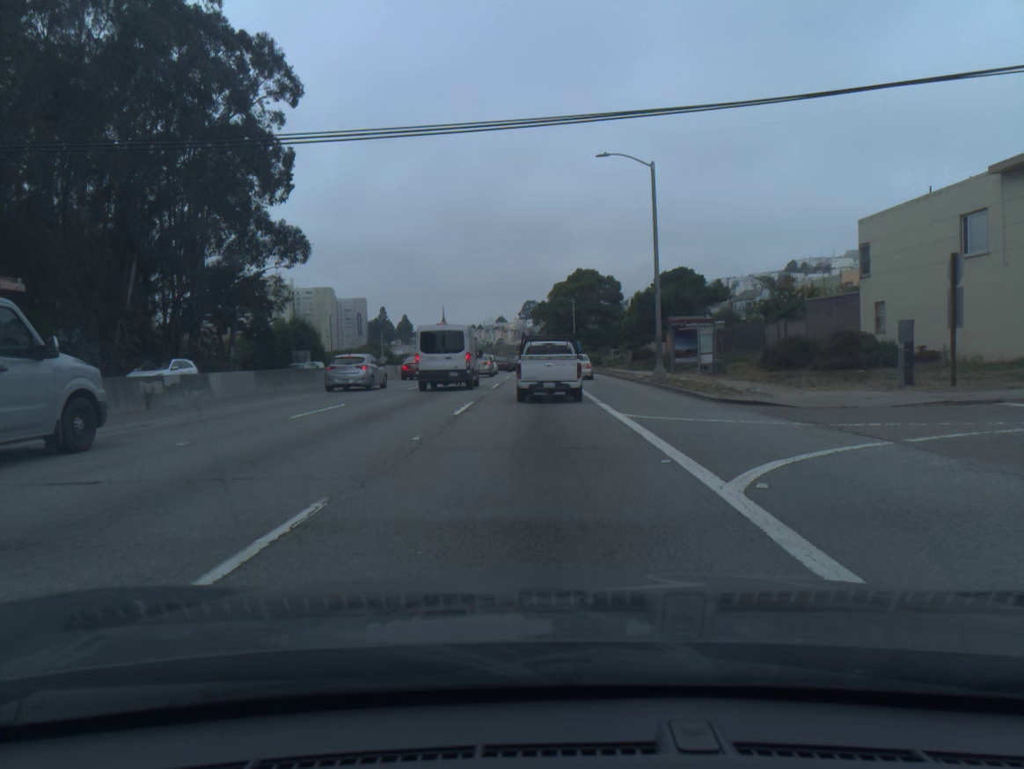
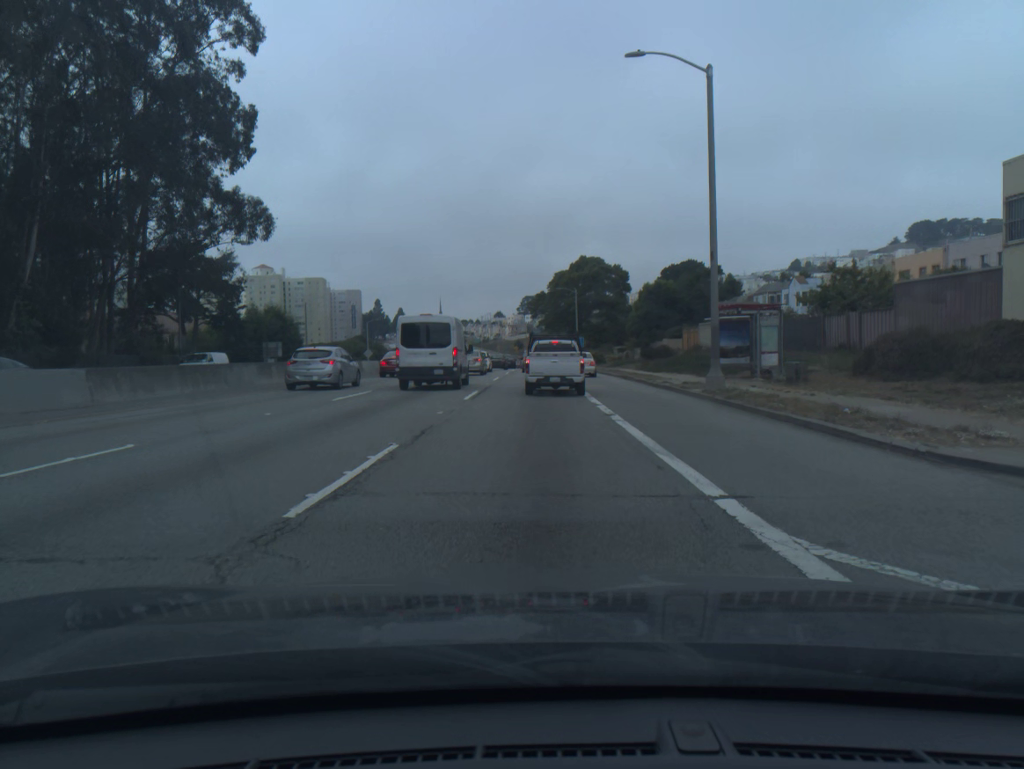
(-0.1, +10.8) m; 0°
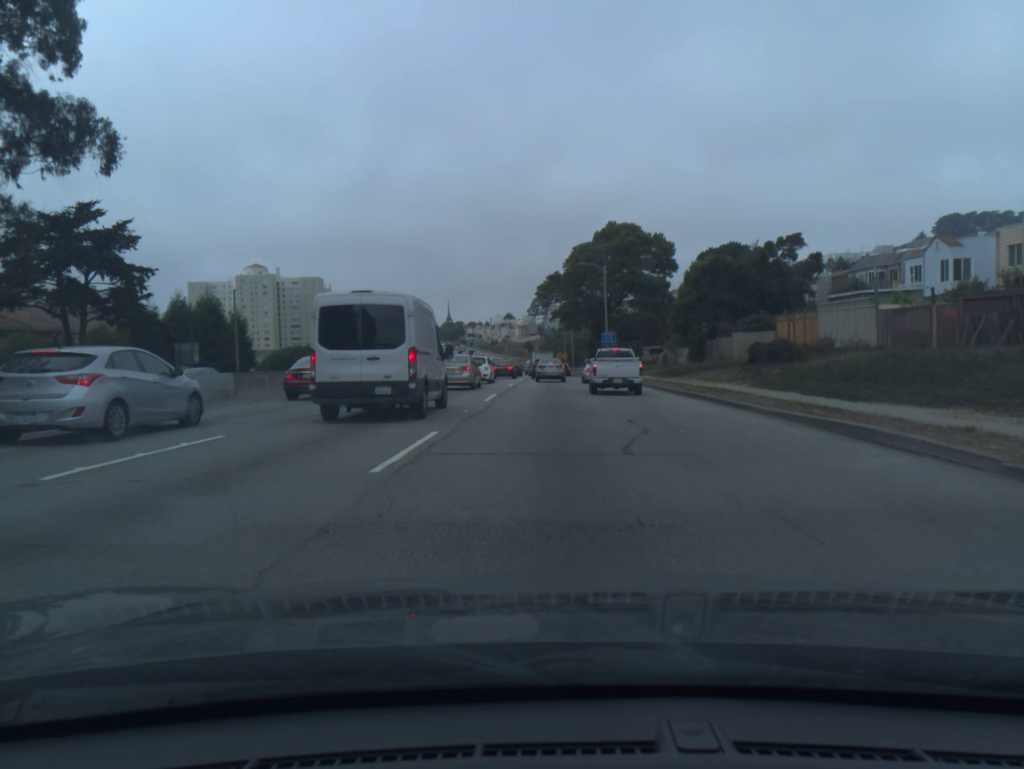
(-0.2, +27.3) m; -1°
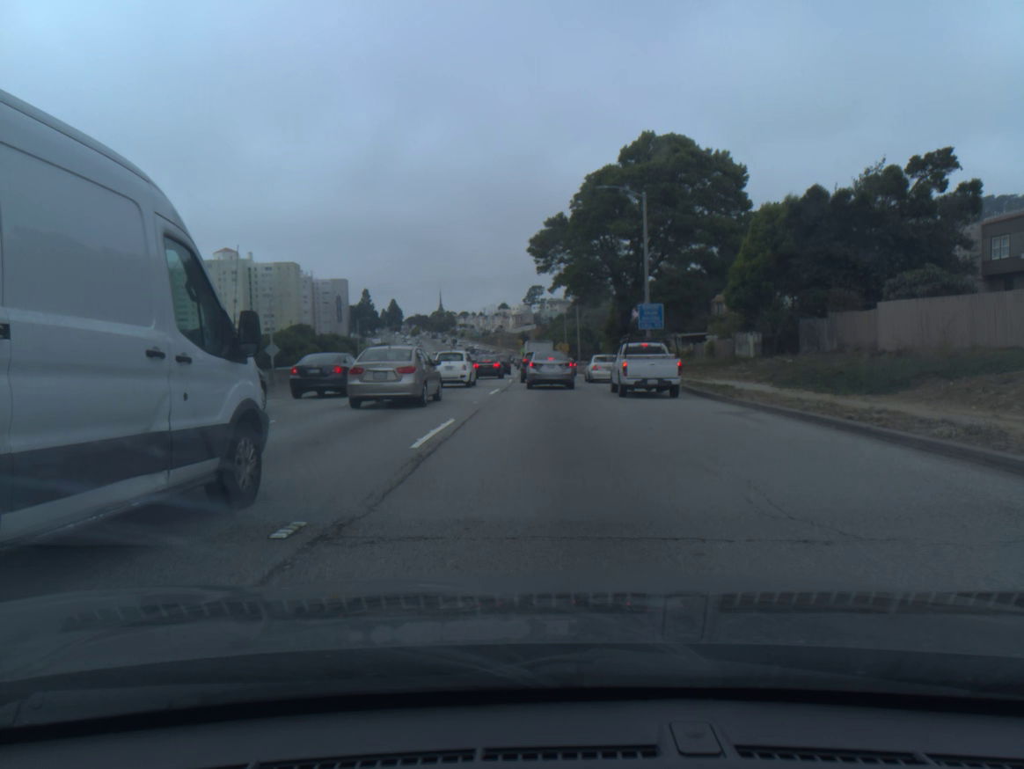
(0.0, +27.0) m; 0°
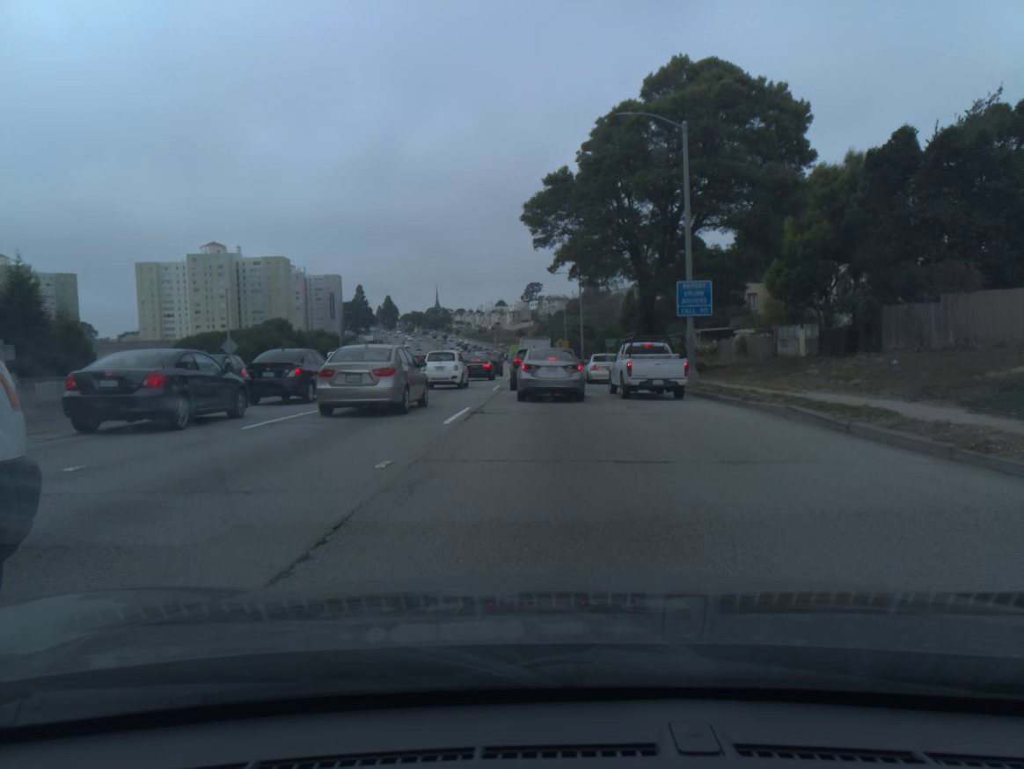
(0.0, +11.7) m; 0°
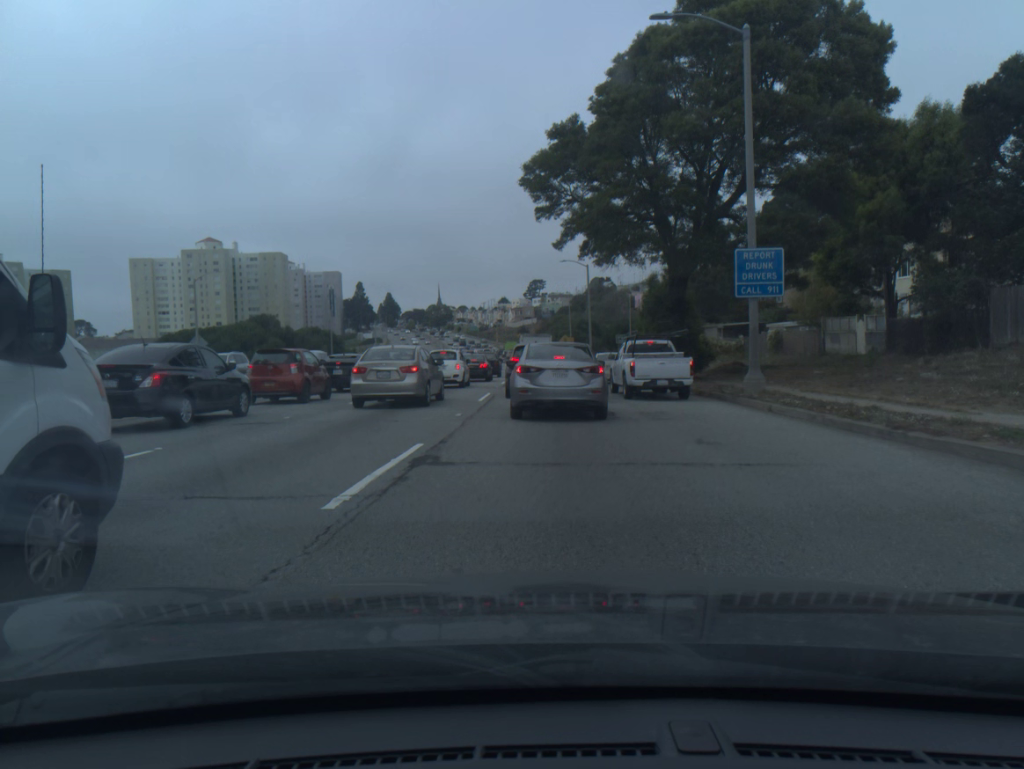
(0.0, +7.9) m; 0°
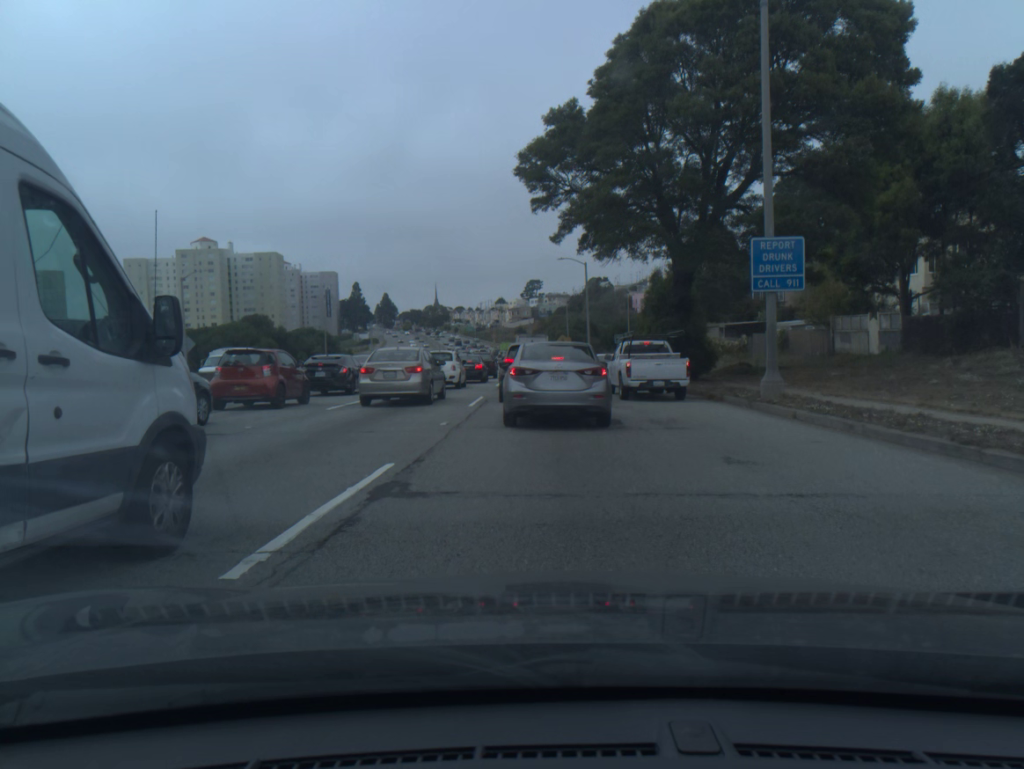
(0.0, +1.9) m; 0°
